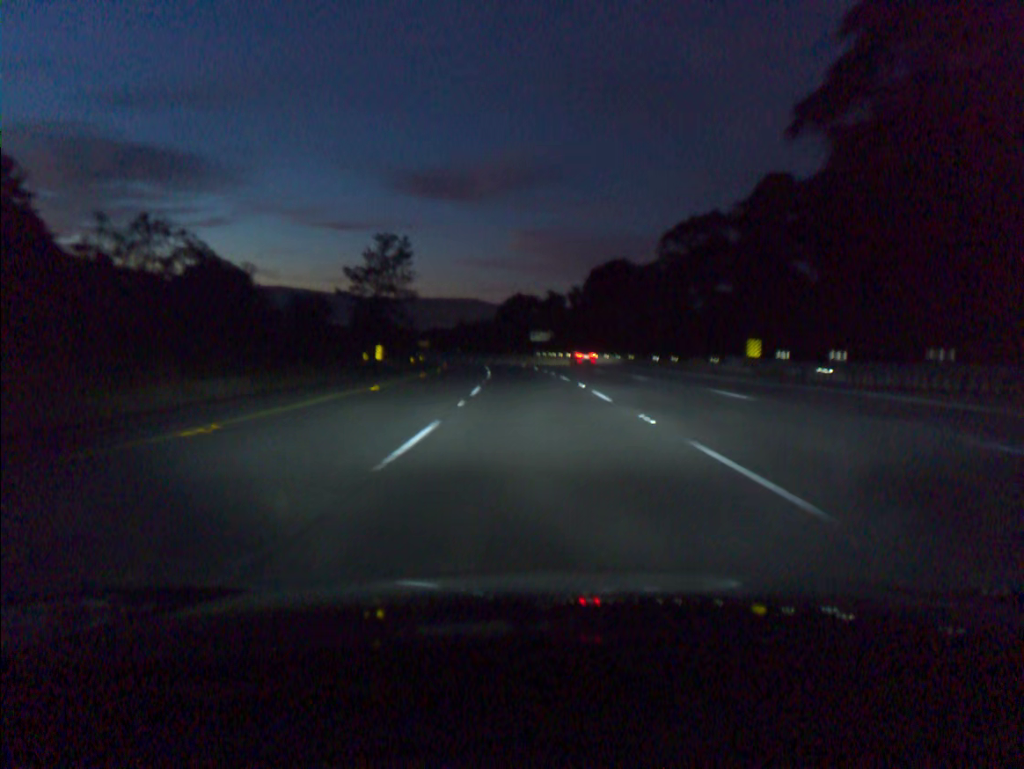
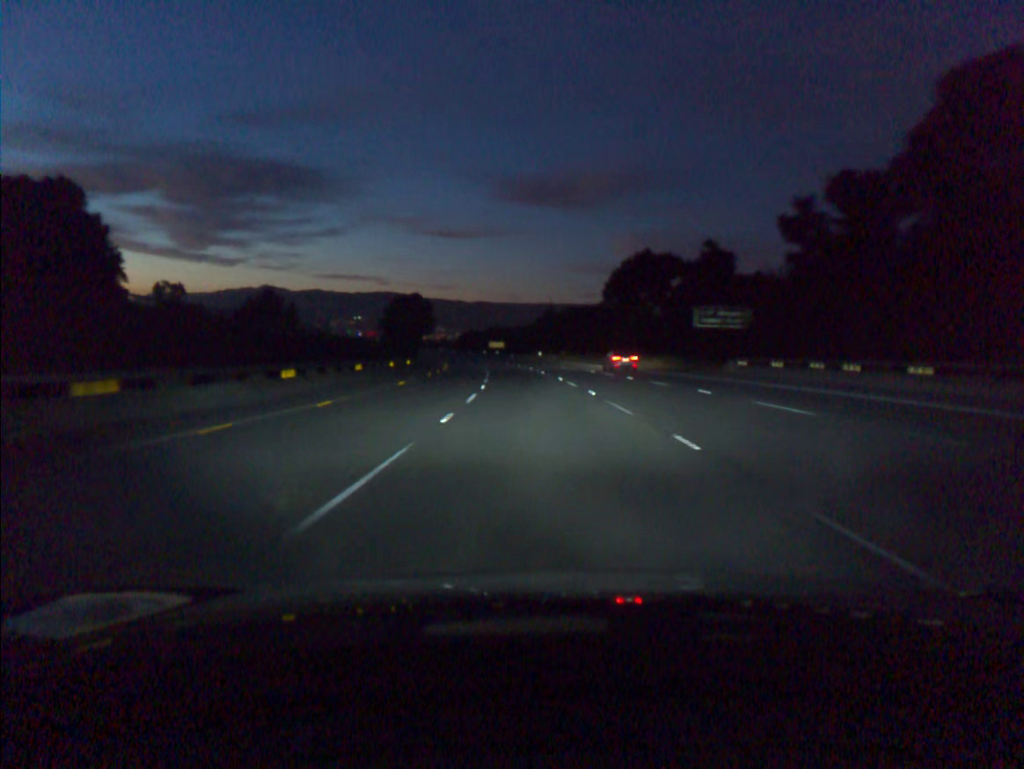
(-5.7, +91.6) m; -7°
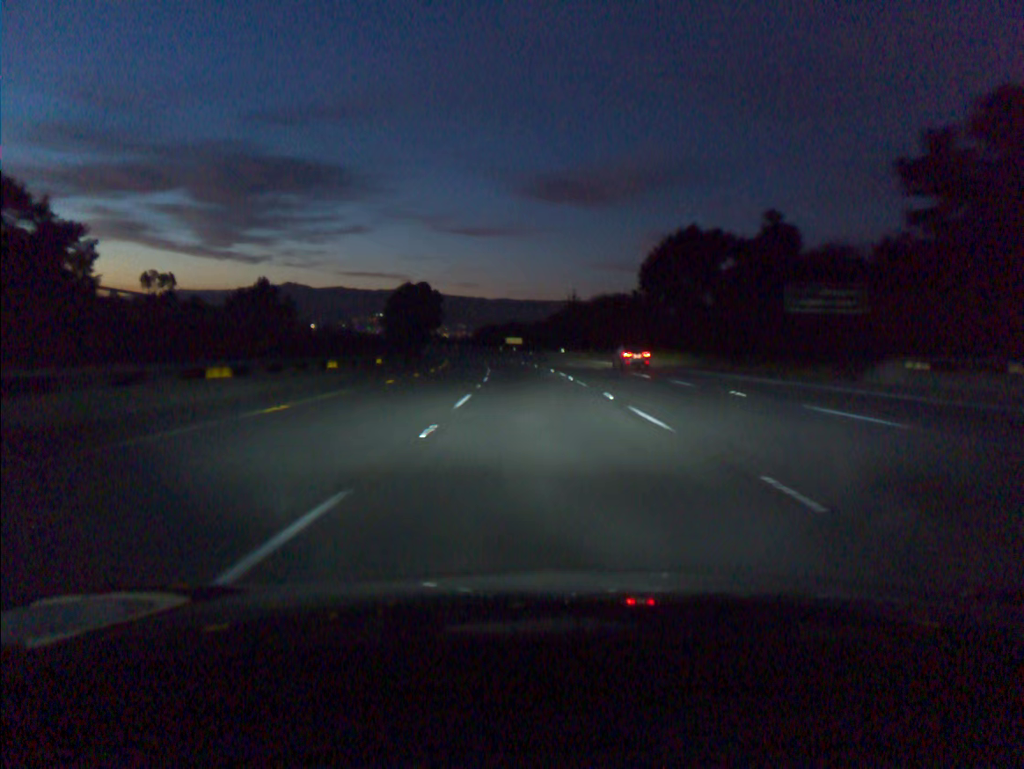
(-0.2, +18.4) m; -2°
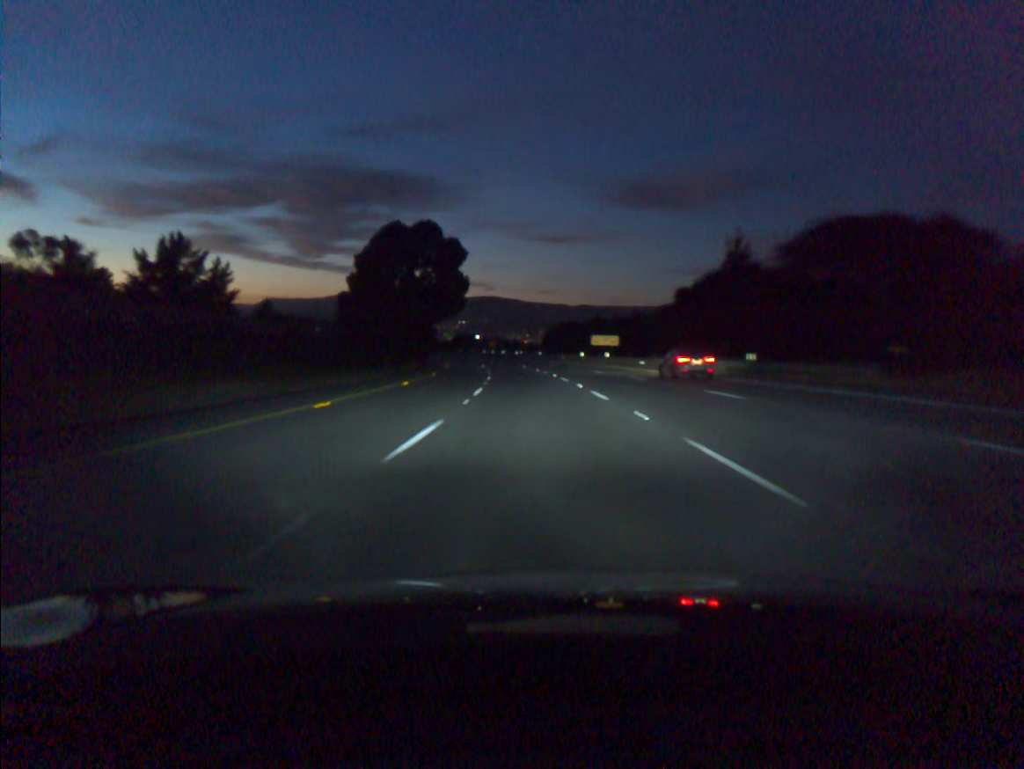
(-3.6, +73.3) m; -6°
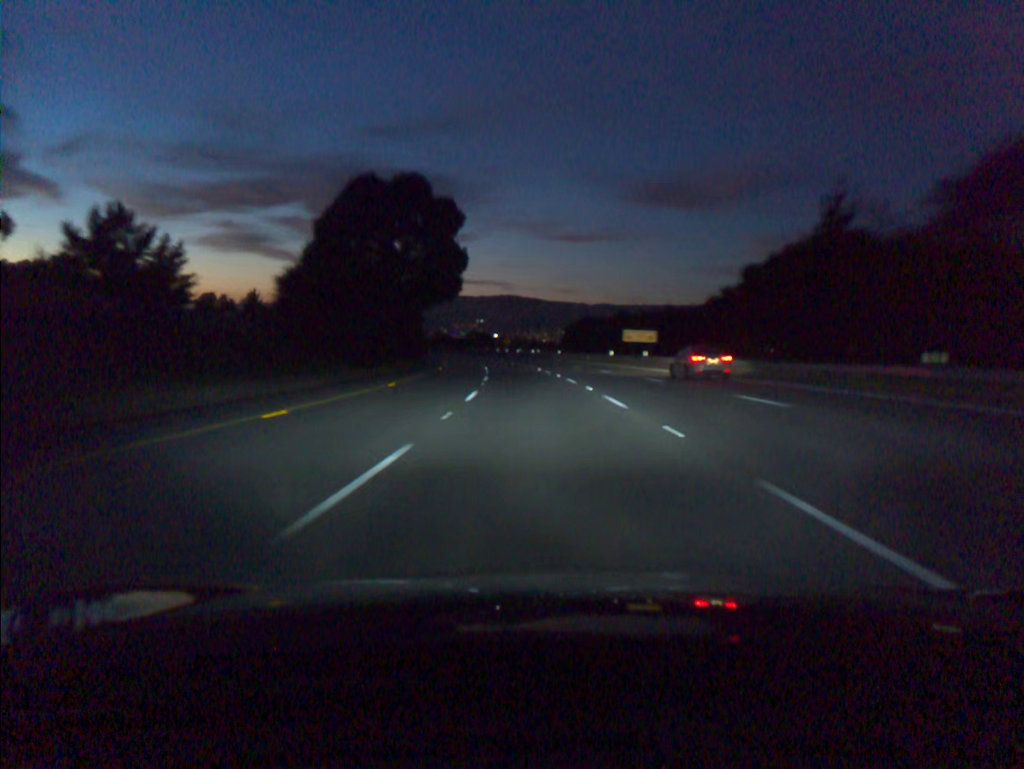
(-0.2, +18.3) m; -1°
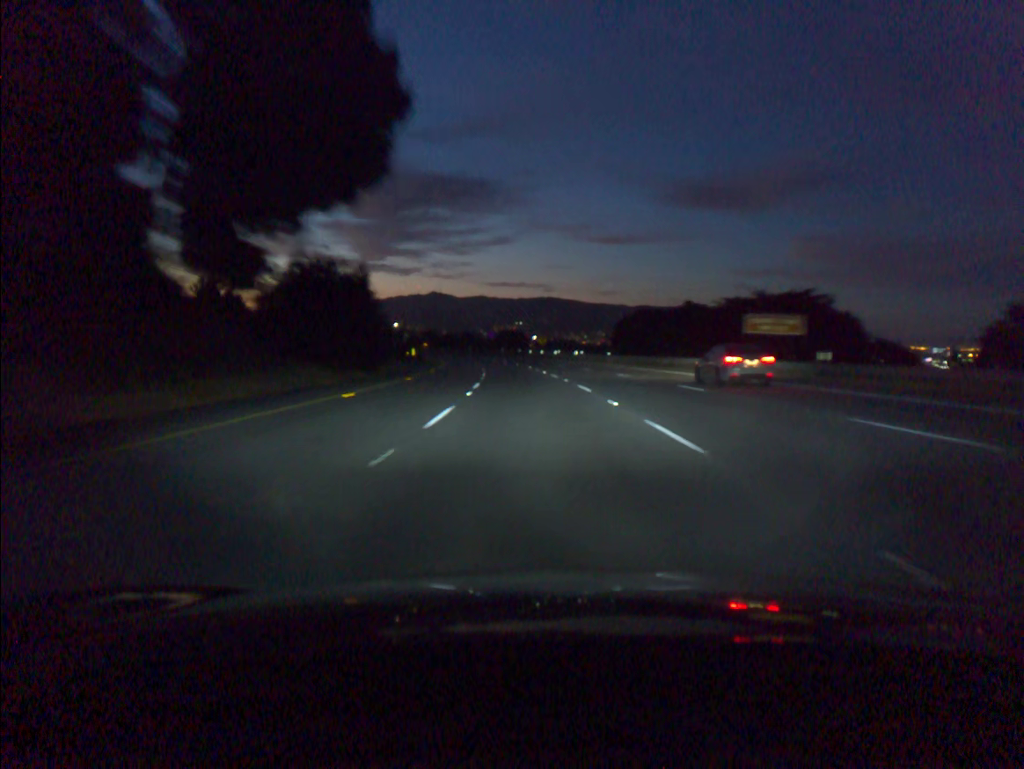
(-0.9, +36.7) m; -3°
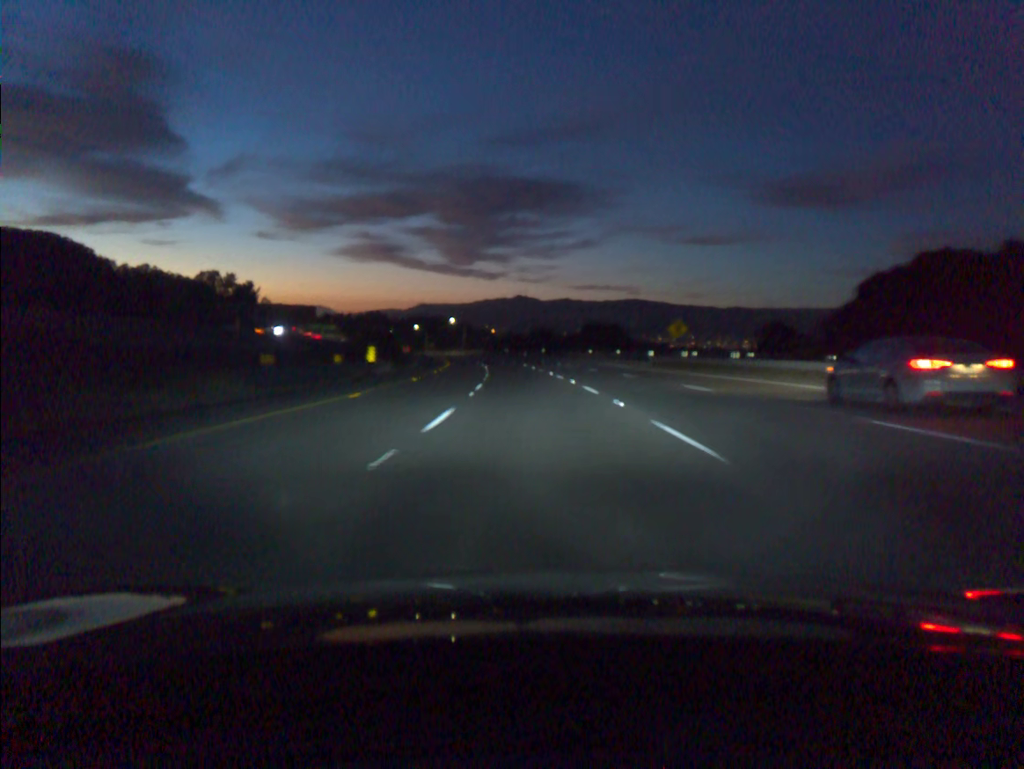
(-3.9, +73.3) m; -6°
